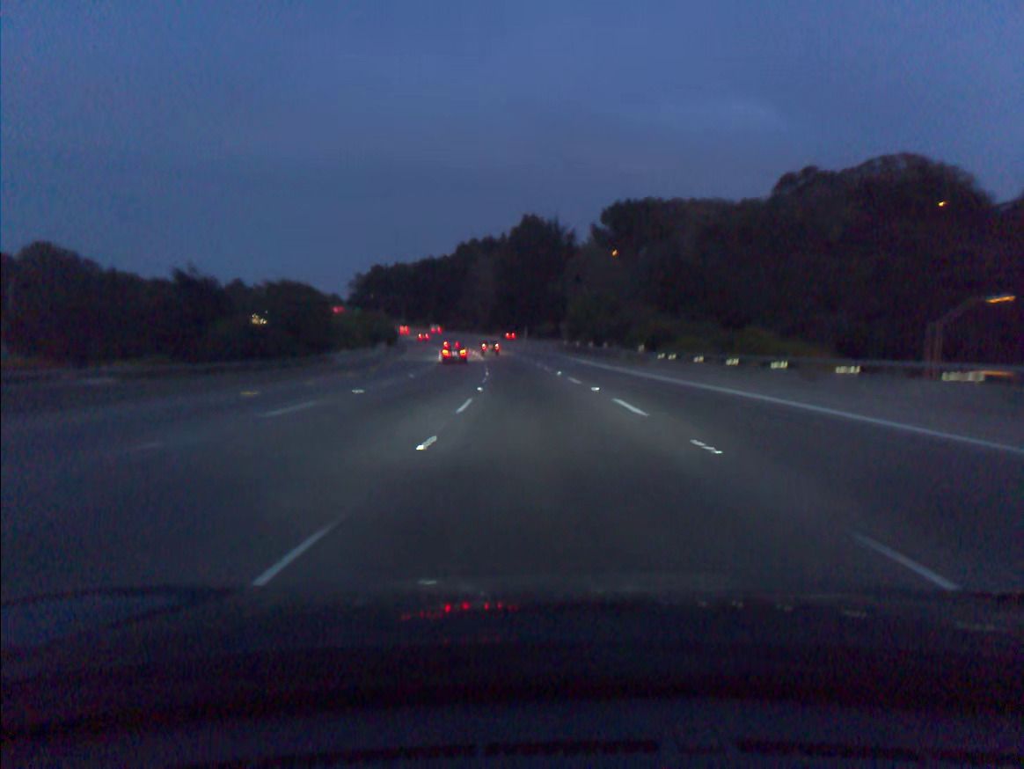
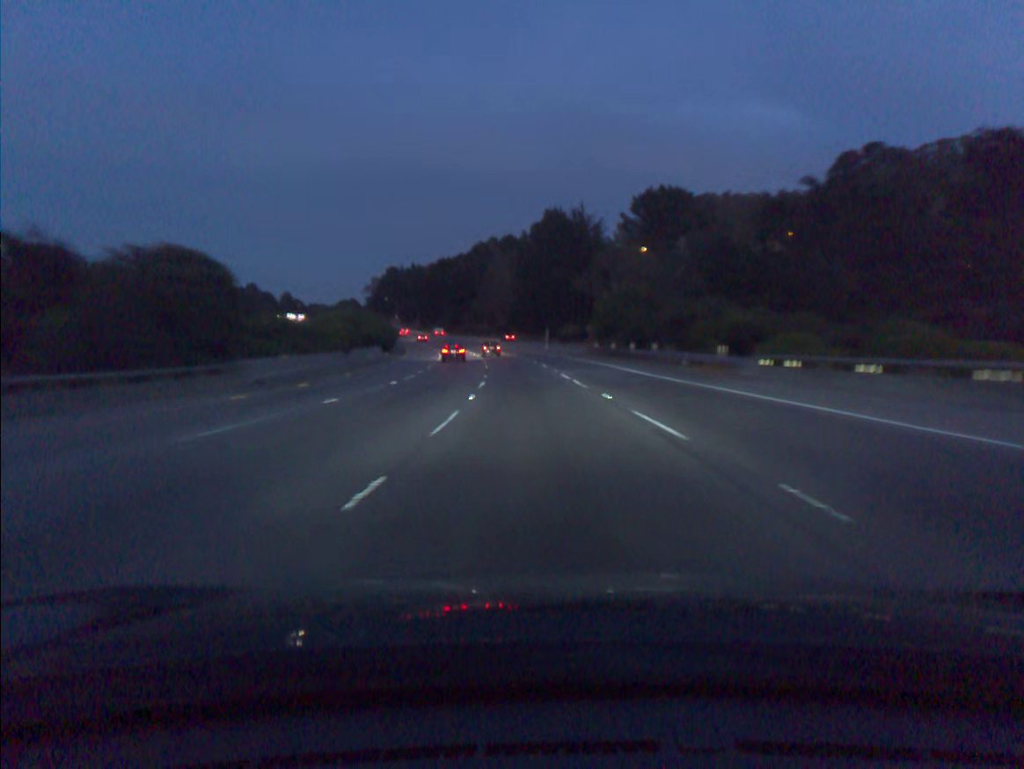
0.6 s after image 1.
(-0.2, +18.4) m; -2°
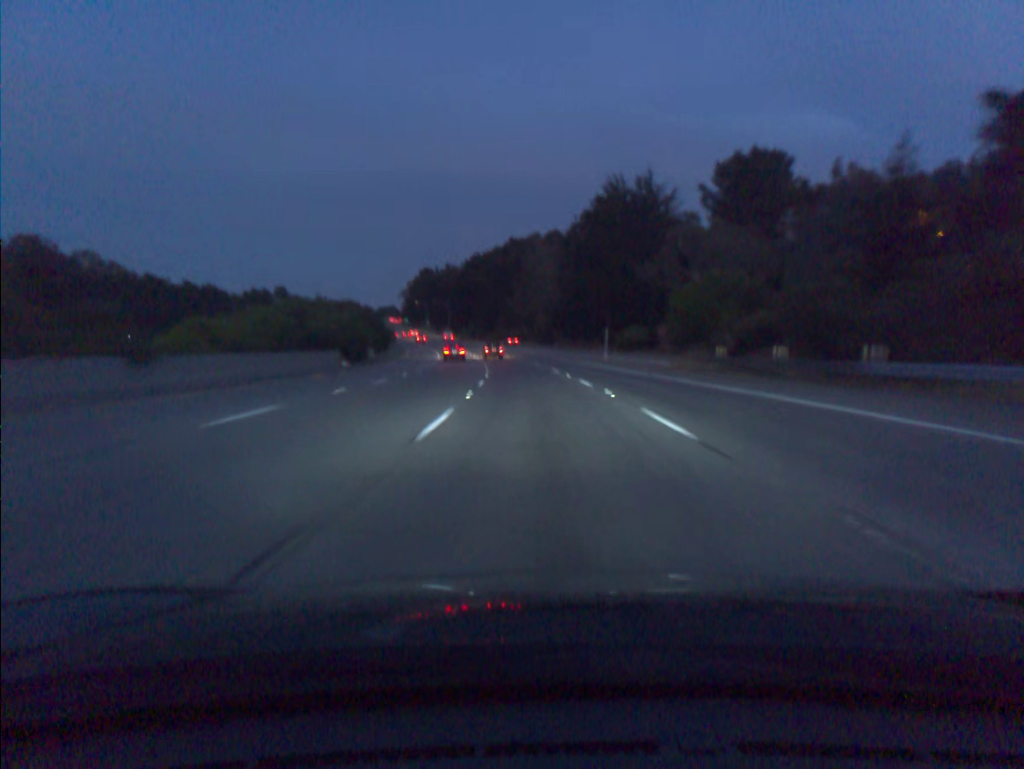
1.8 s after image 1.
(-1.0, +36.5) m; -3°
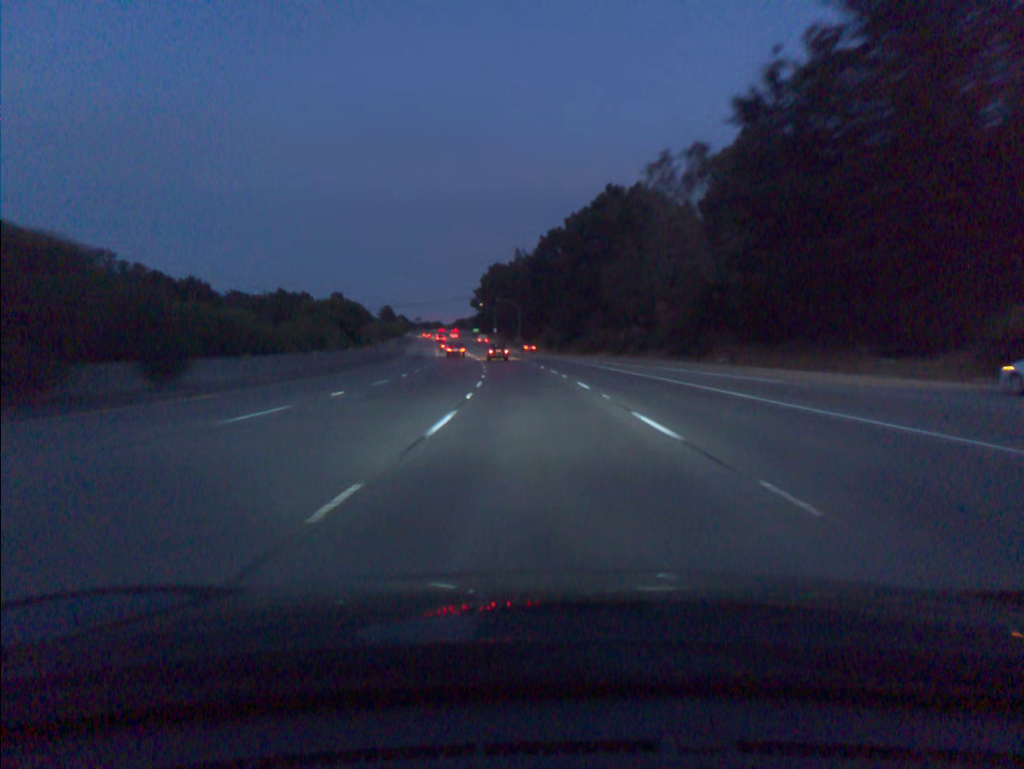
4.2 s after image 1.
(-4.0, +72.2) m; -6°
